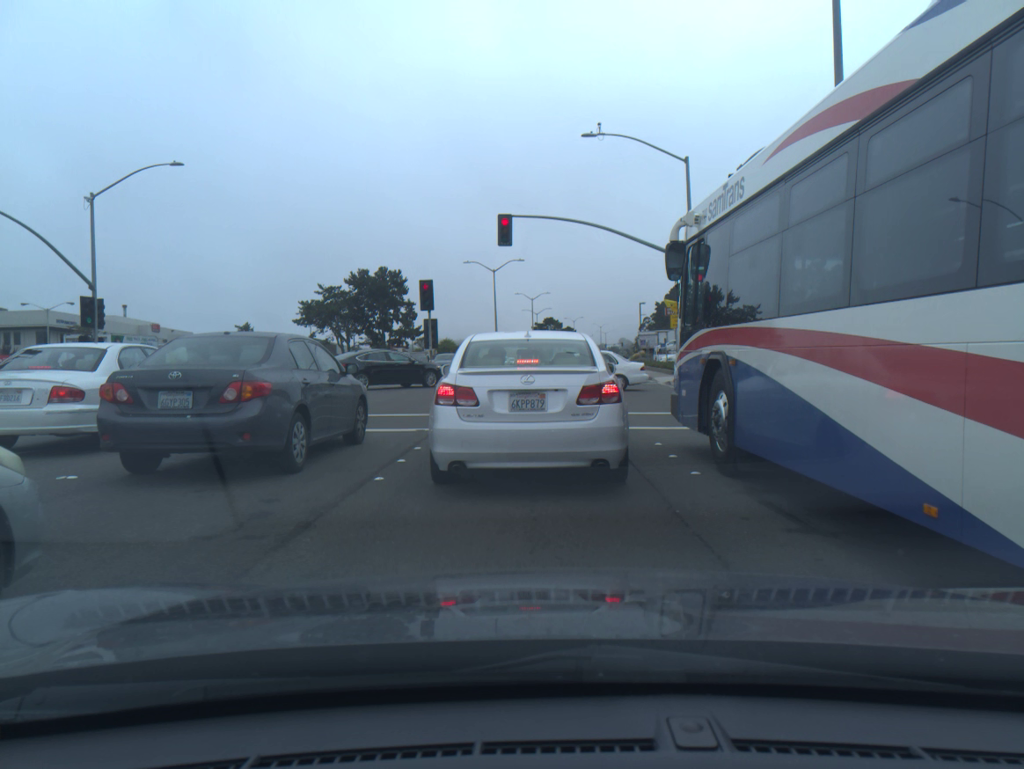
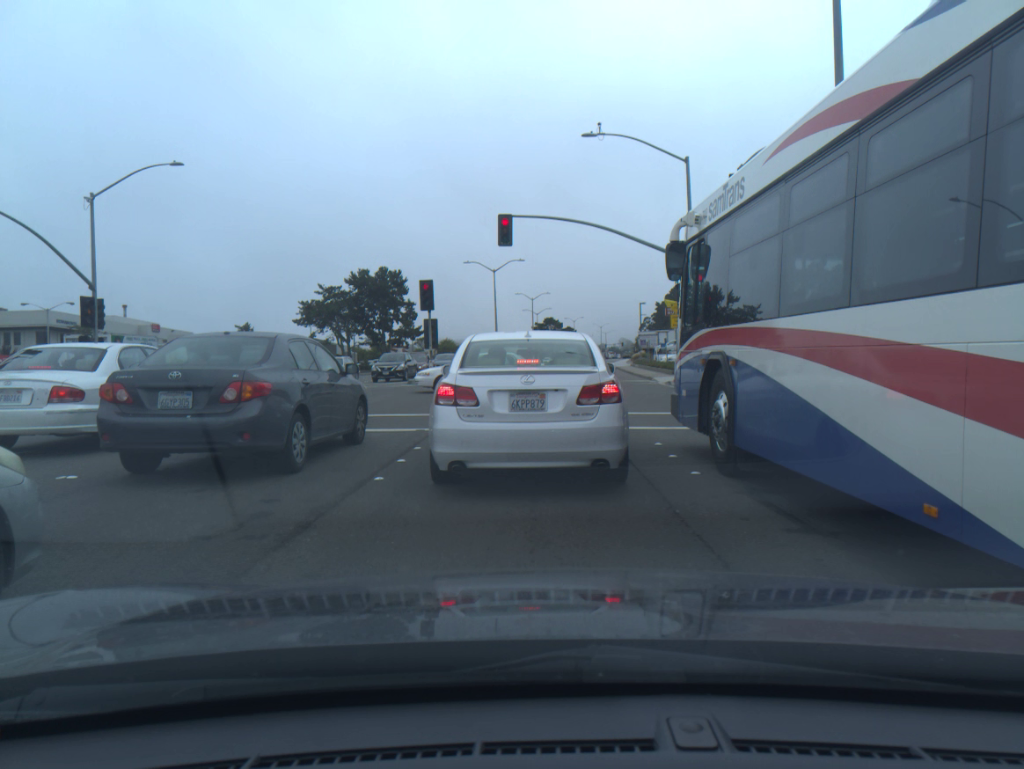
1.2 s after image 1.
(0.0, 0.0) m; 0°
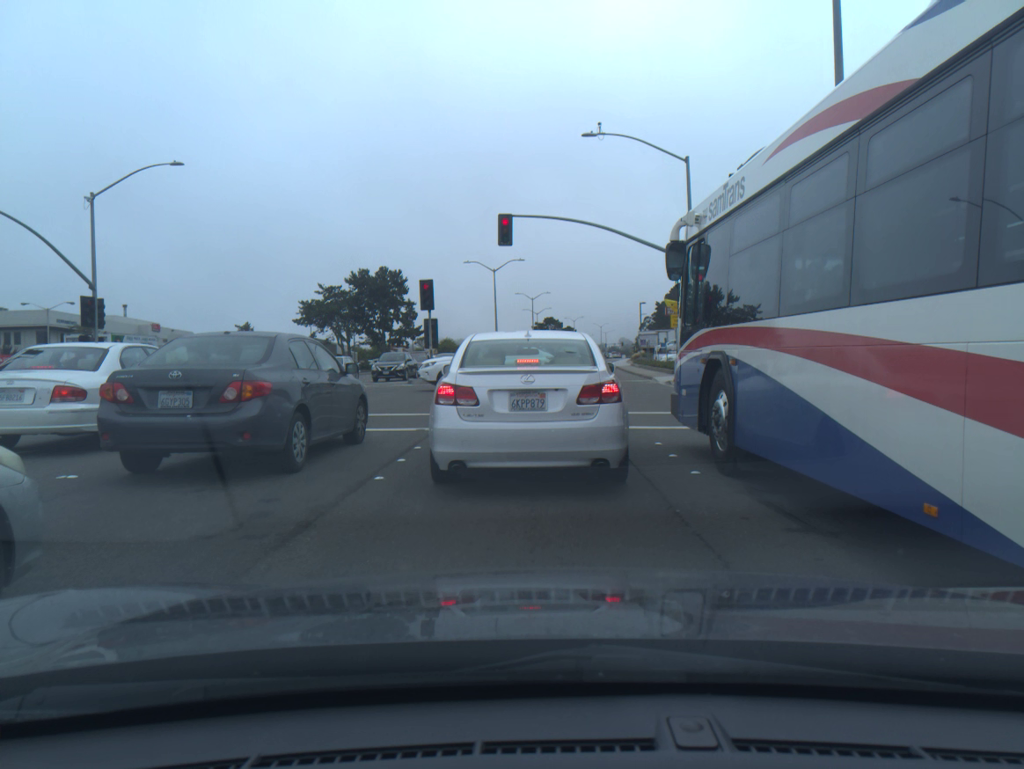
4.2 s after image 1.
(0.0, 0.0) m; 0°
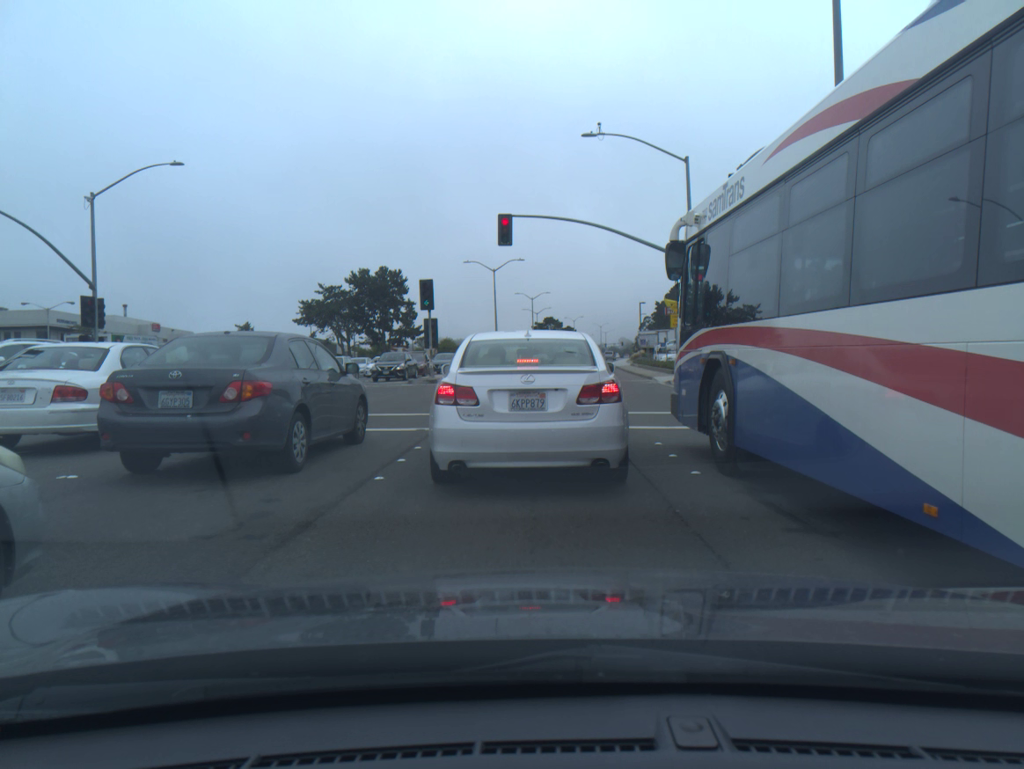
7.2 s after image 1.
(0.0, 0.0) m; 0°
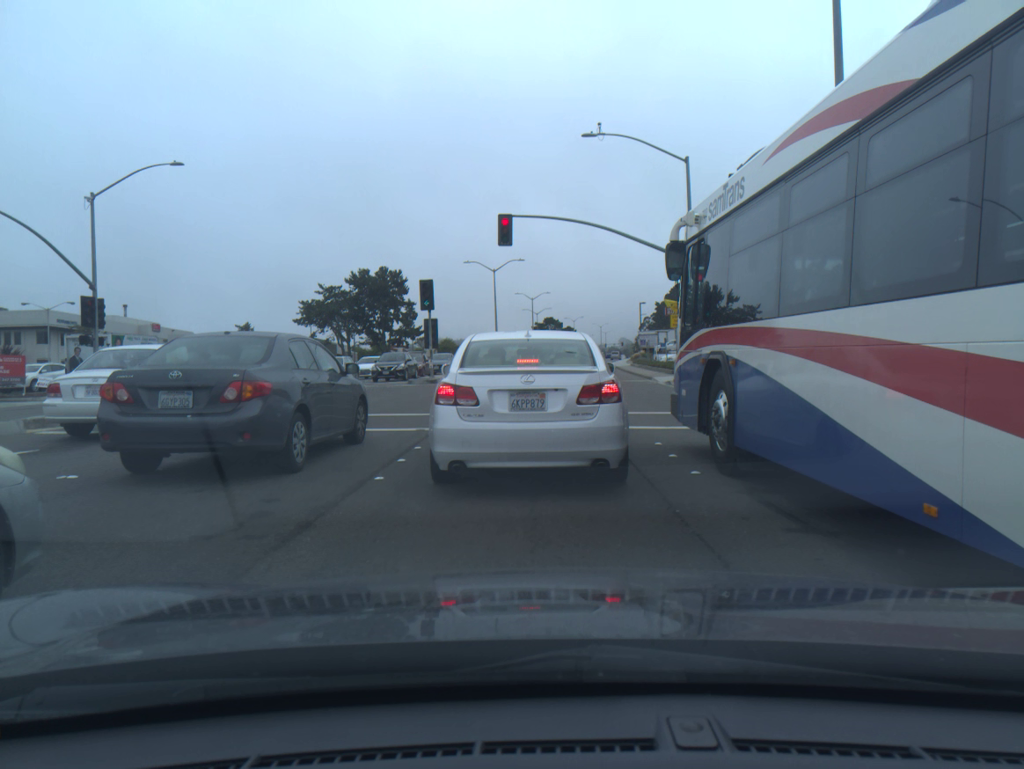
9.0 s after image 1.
(0.0, 0.0) m; 0°
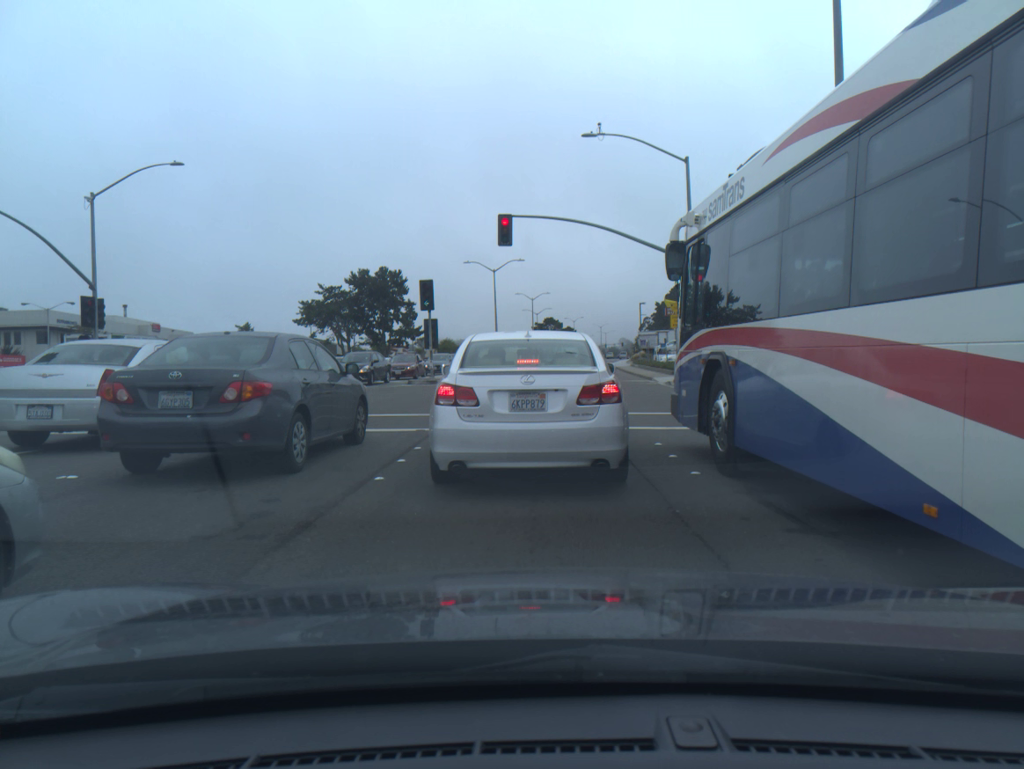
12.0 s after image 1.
(+0.1, 0.0) m; 0°
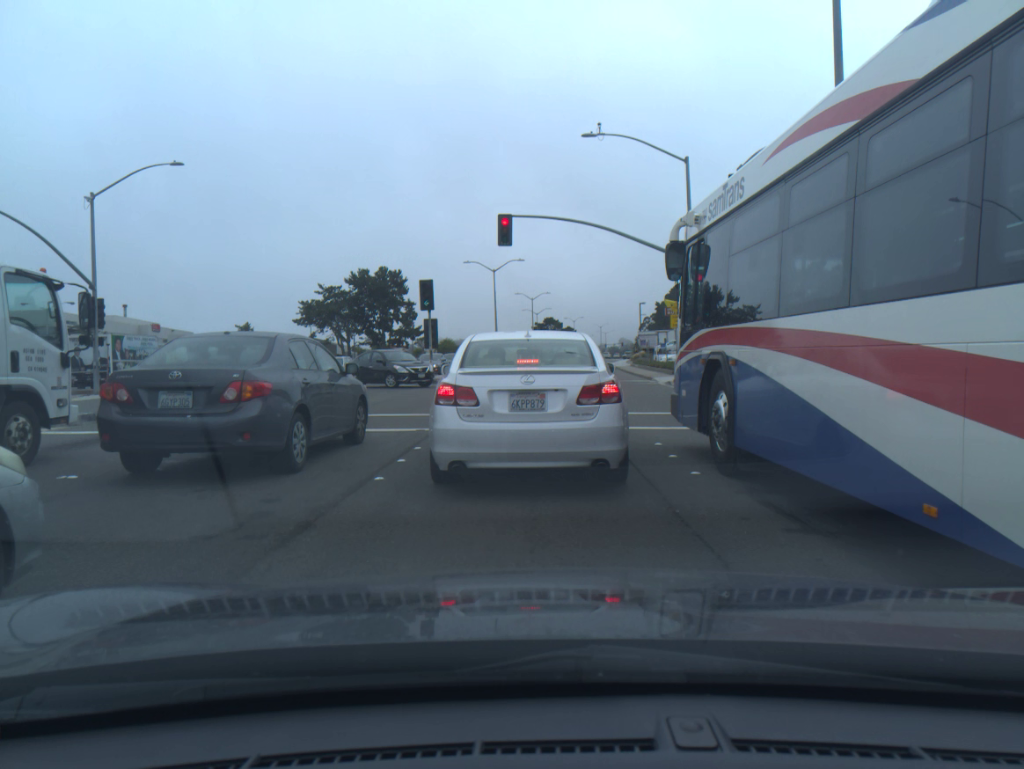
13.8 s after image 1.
(0.0, 0.0) m; 0°
